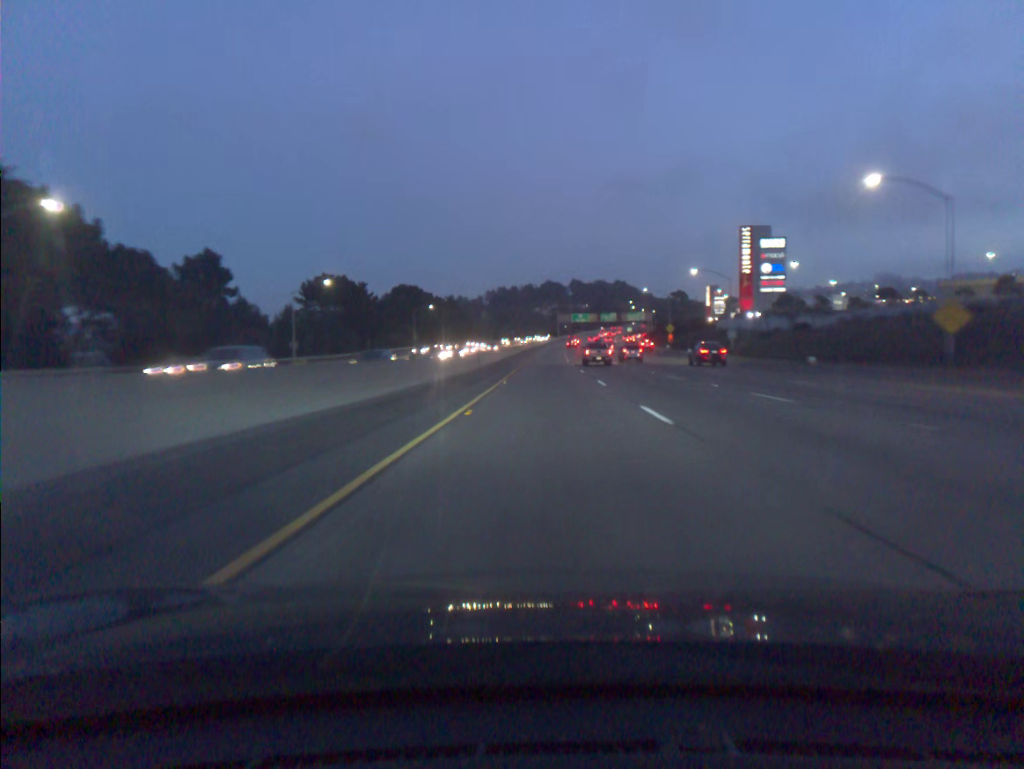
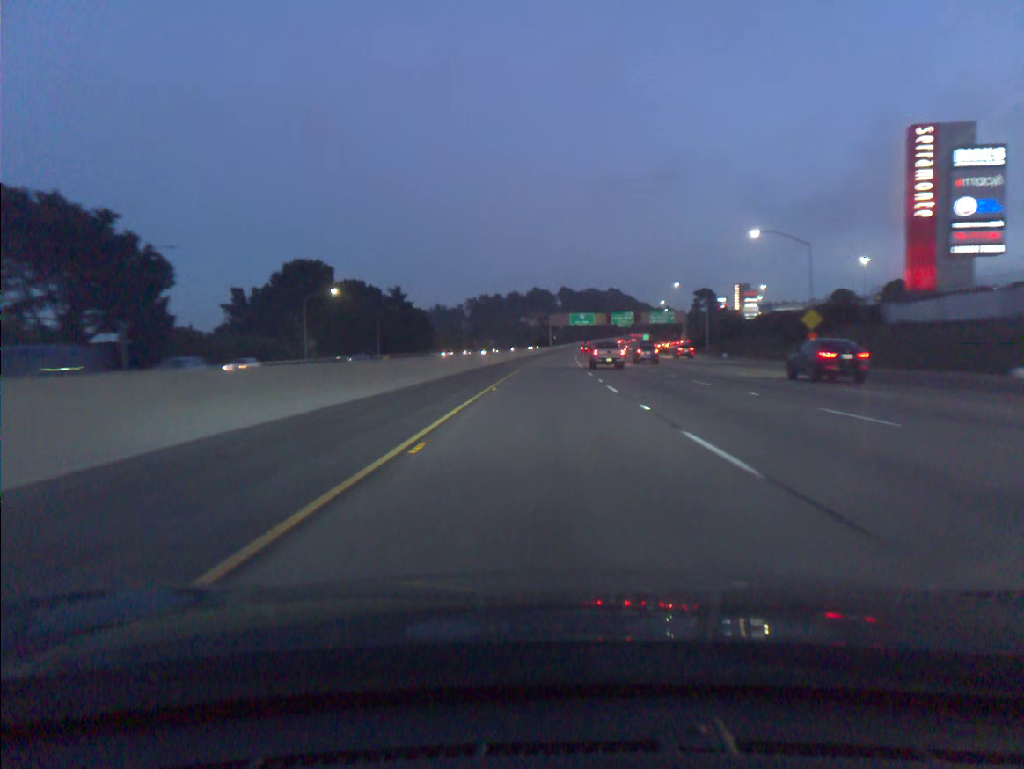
(+0.4, +78.7) m; +1°
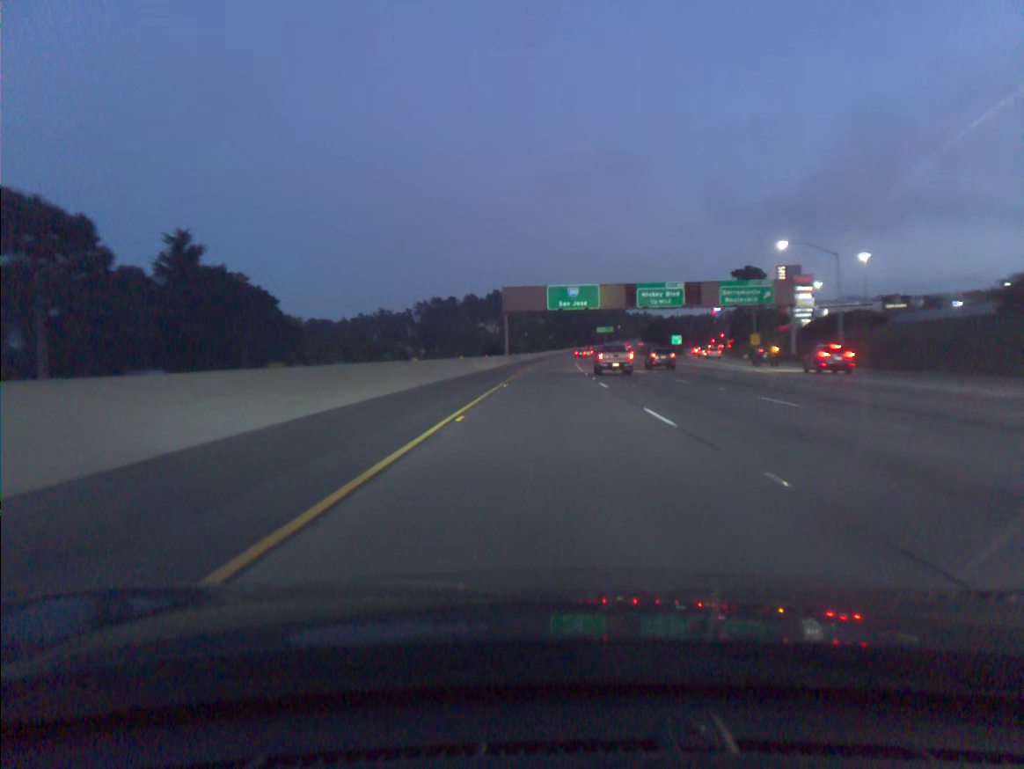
(+2.0, +97.4) m; +3°
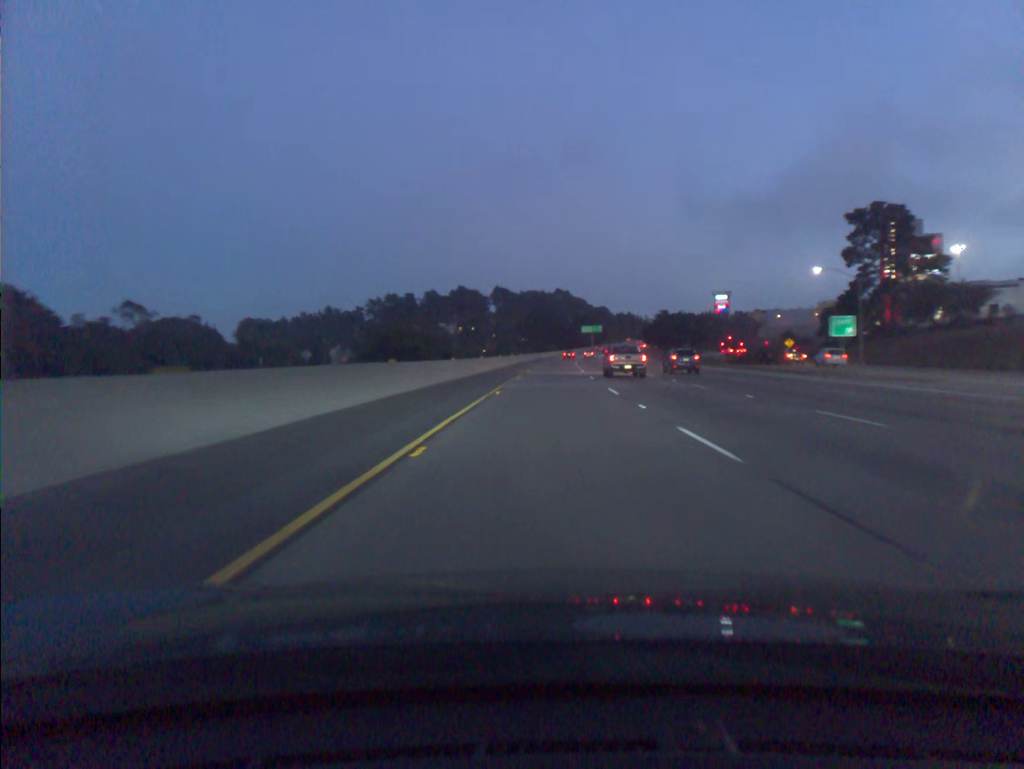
(+1.2, +77.8) m; +2°
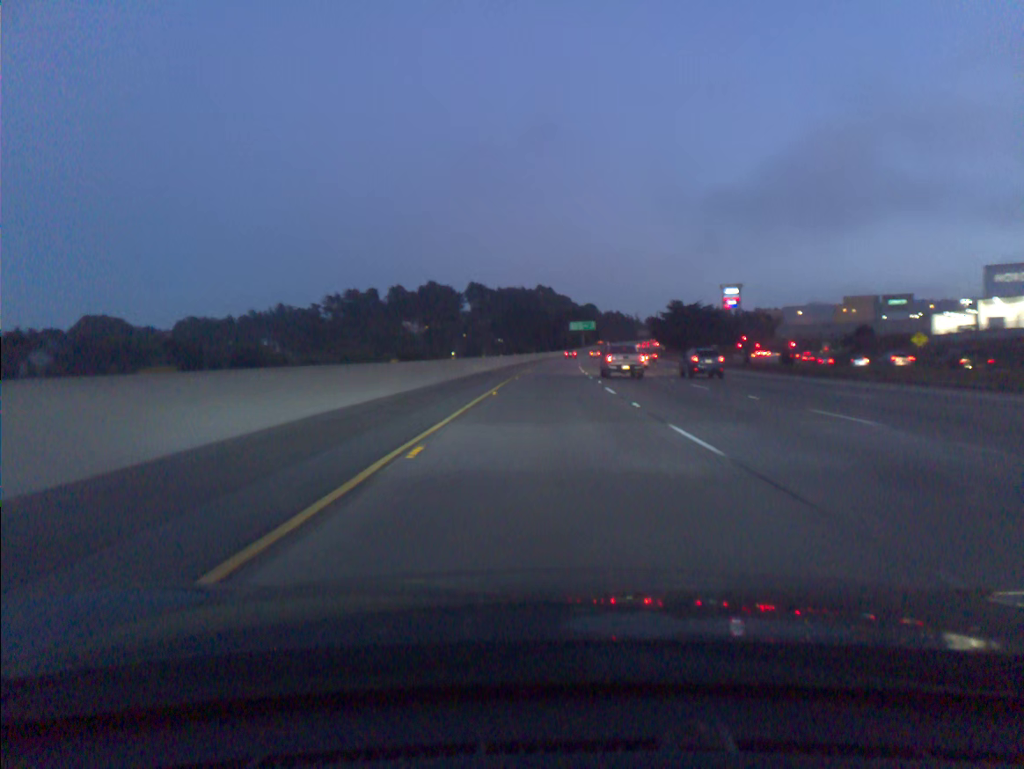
(+0.8, +58.4) m; +1°
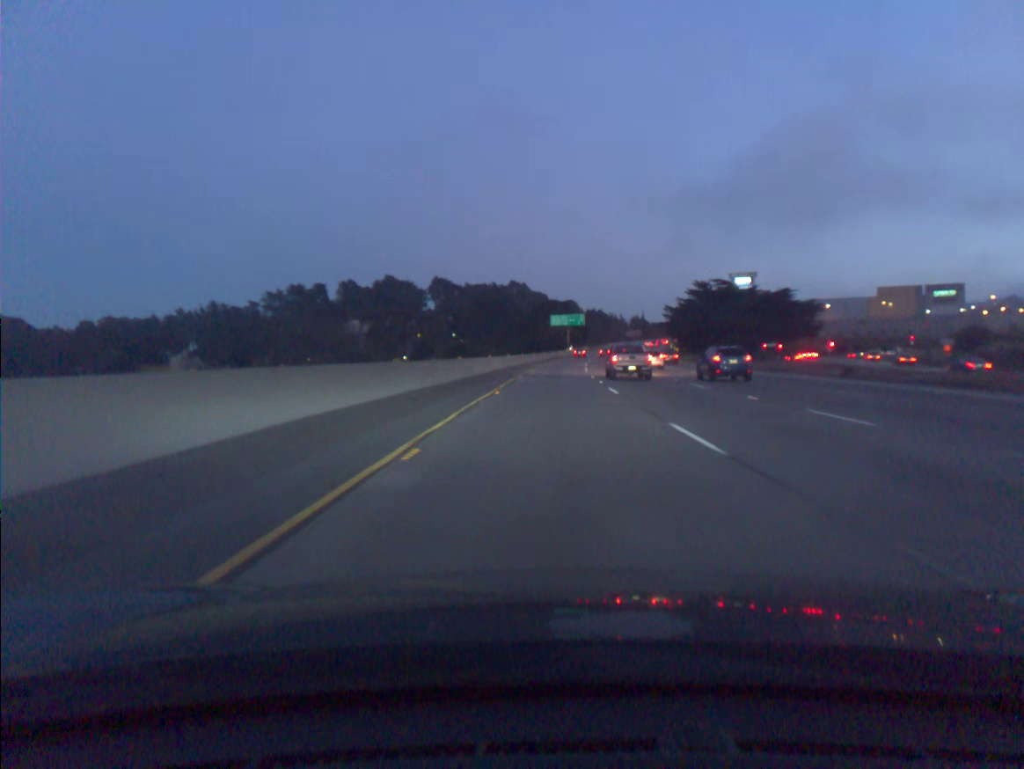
(+0.8, +58.4) m; +2°
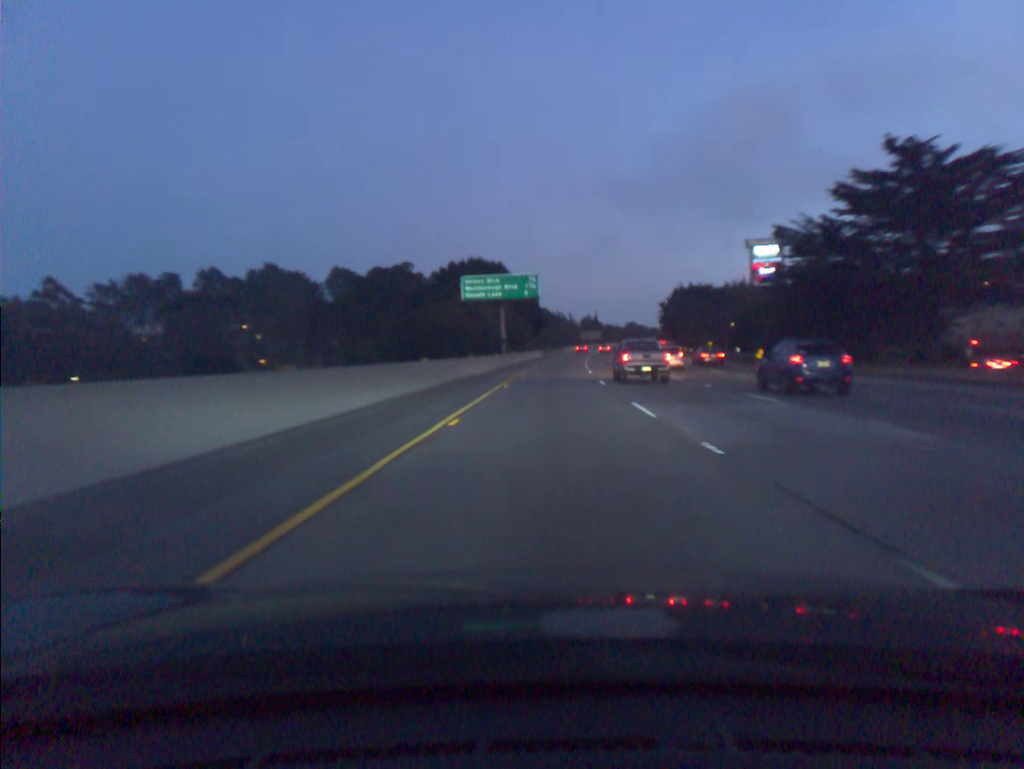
(+3.6, +97.4) m; +5°
